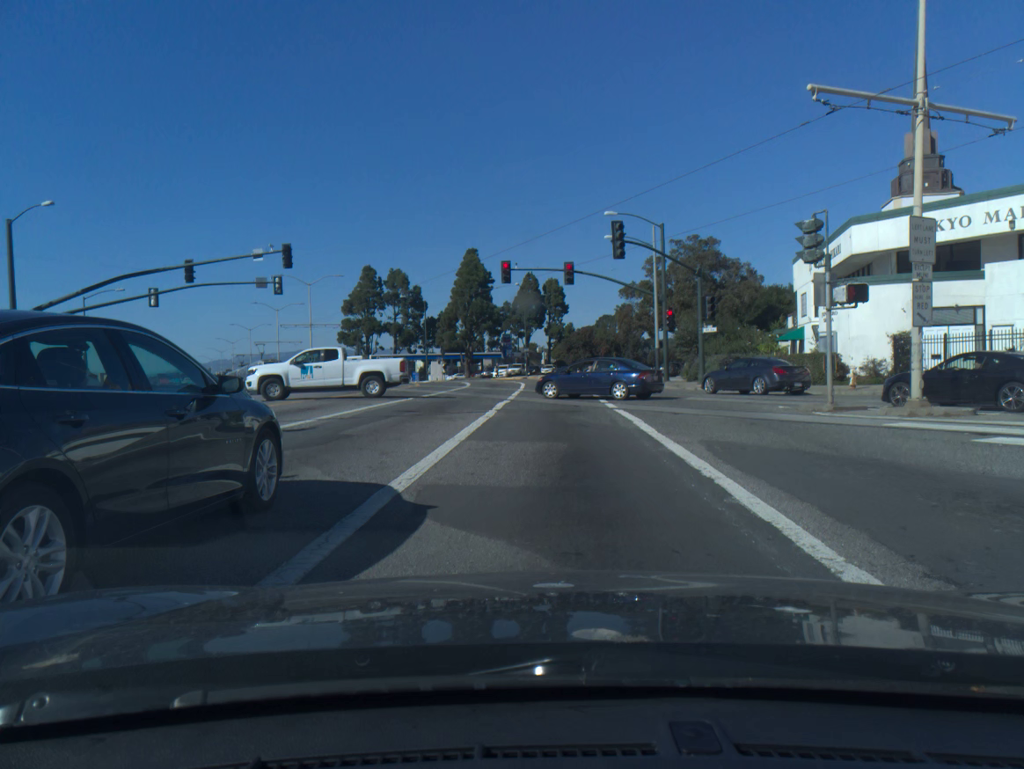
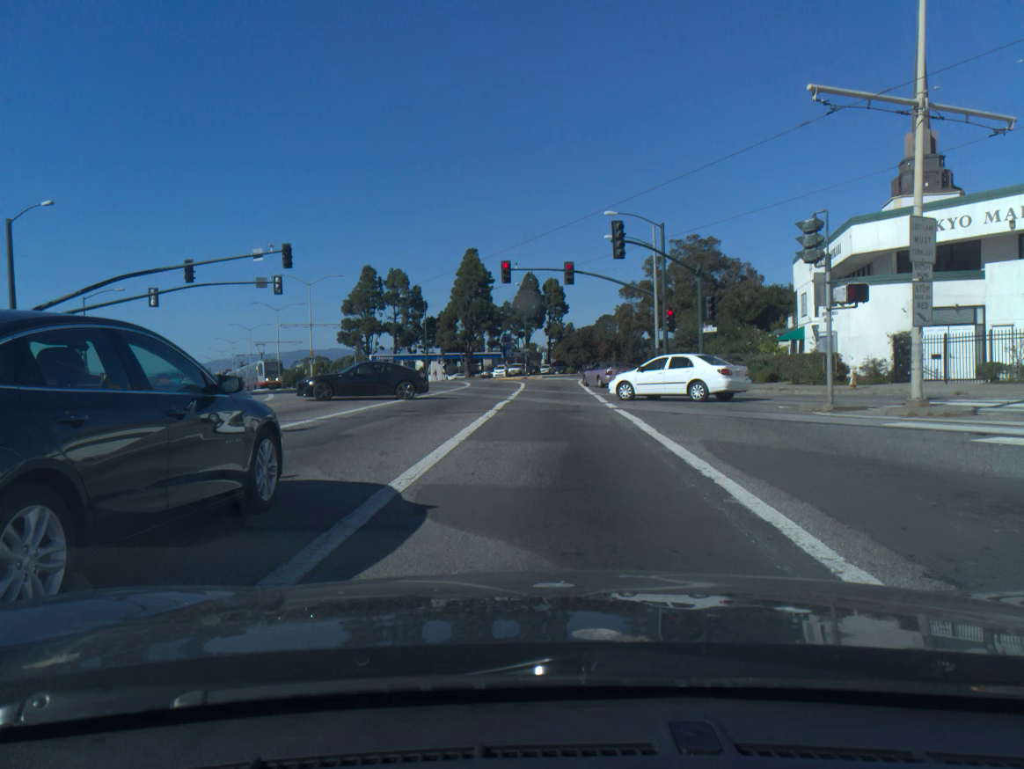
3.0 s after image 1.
(0.0, 0.0) m; 0°
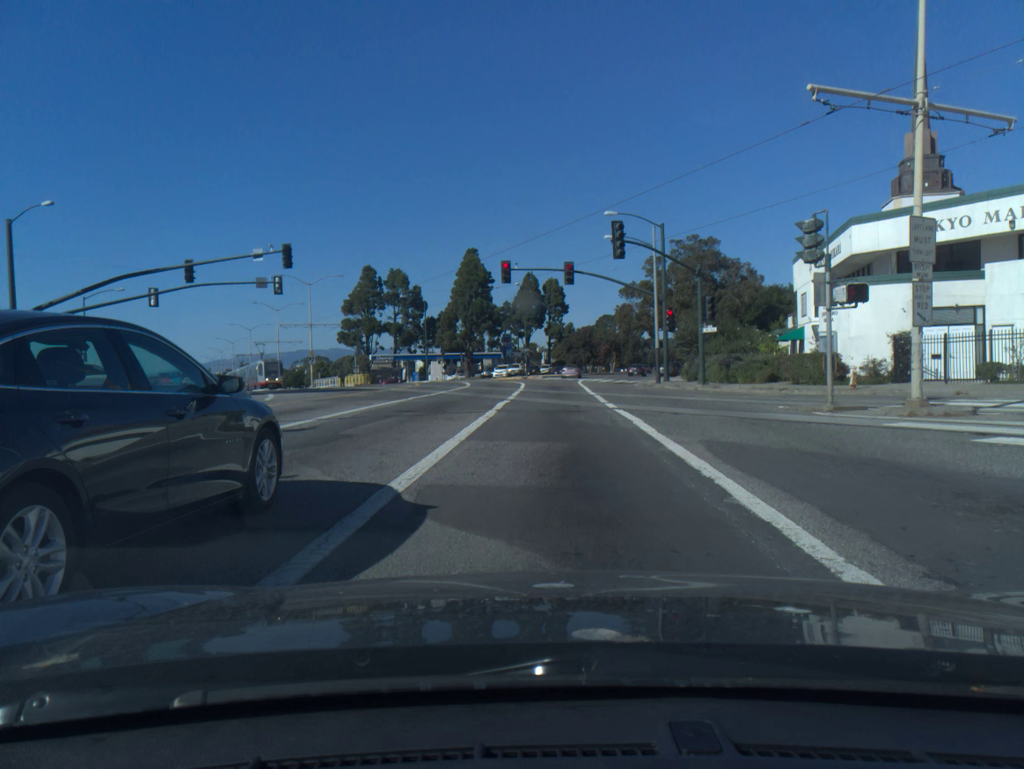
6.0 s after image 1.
(0.0, -0.1) m; 0°
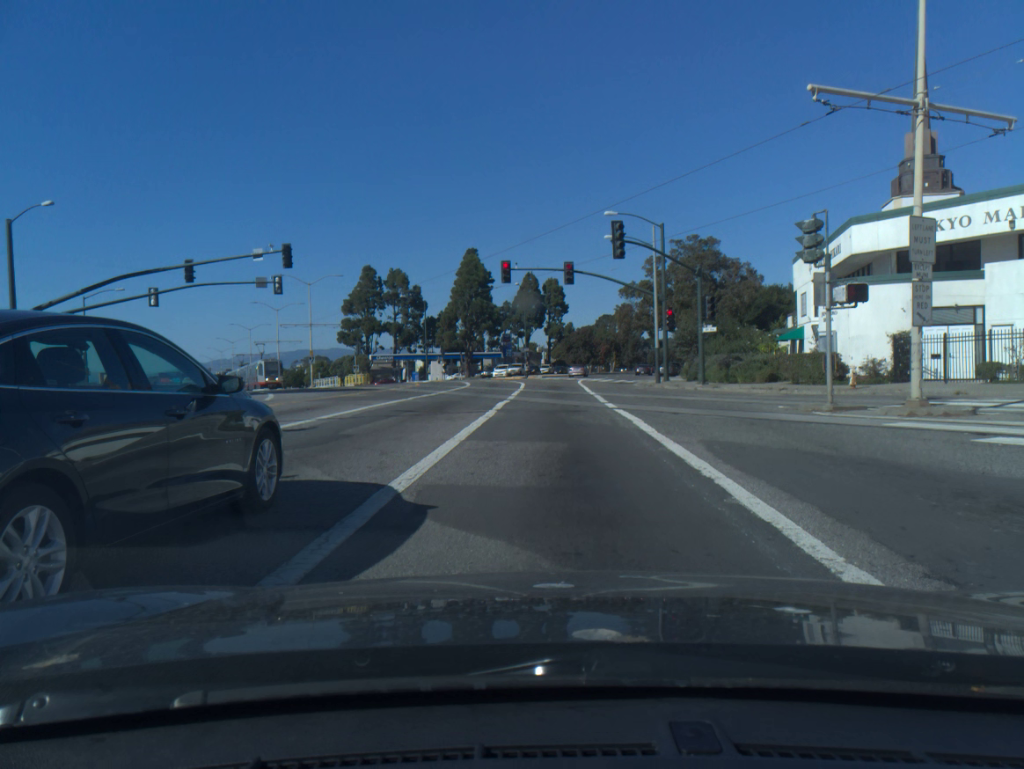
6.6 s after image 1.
(0.0, 0.0) m; 0°
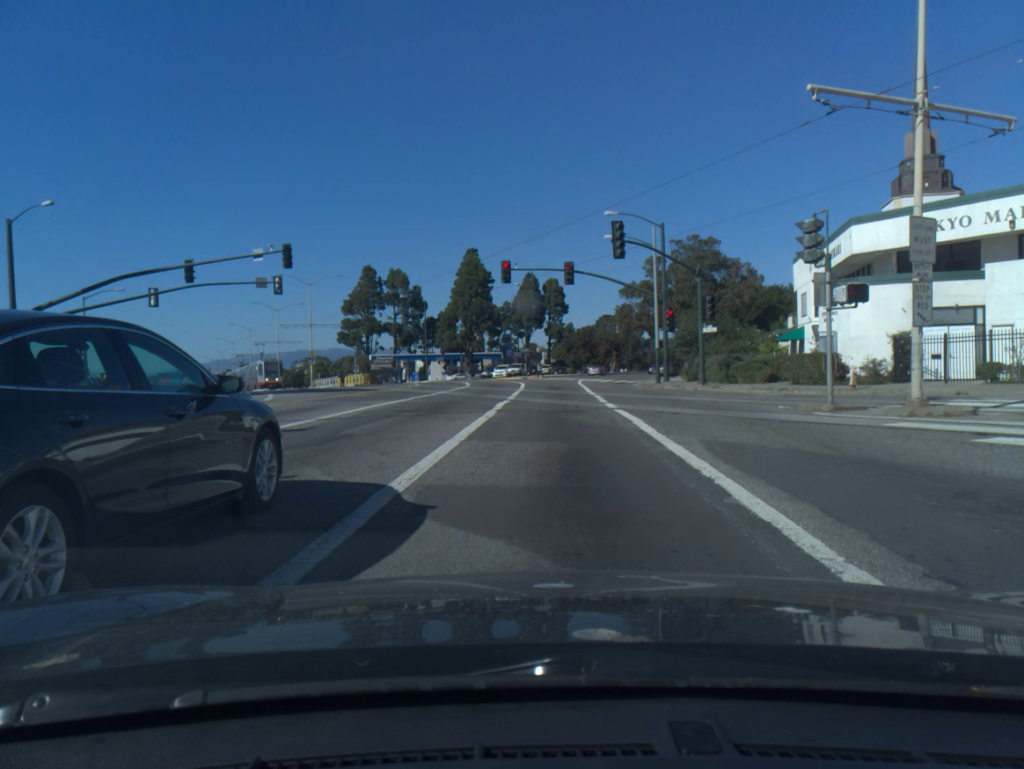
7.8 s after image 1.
(0.0, 0.0) m; 0°
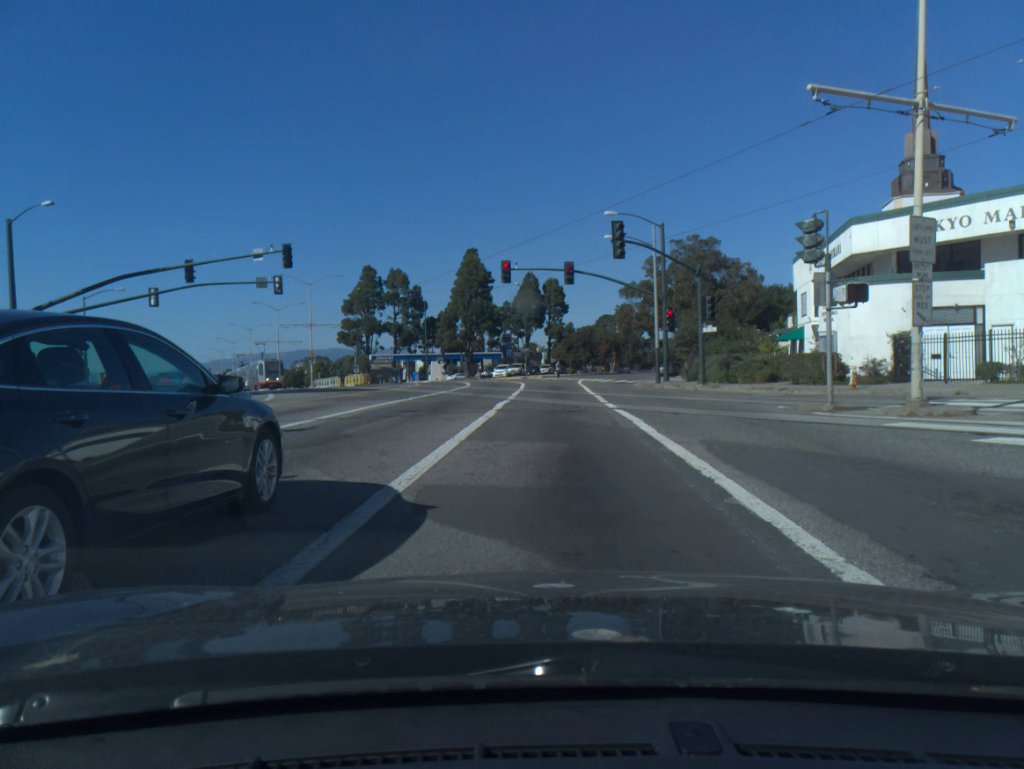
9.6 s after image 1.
(0.0, 0.0) m; 0°
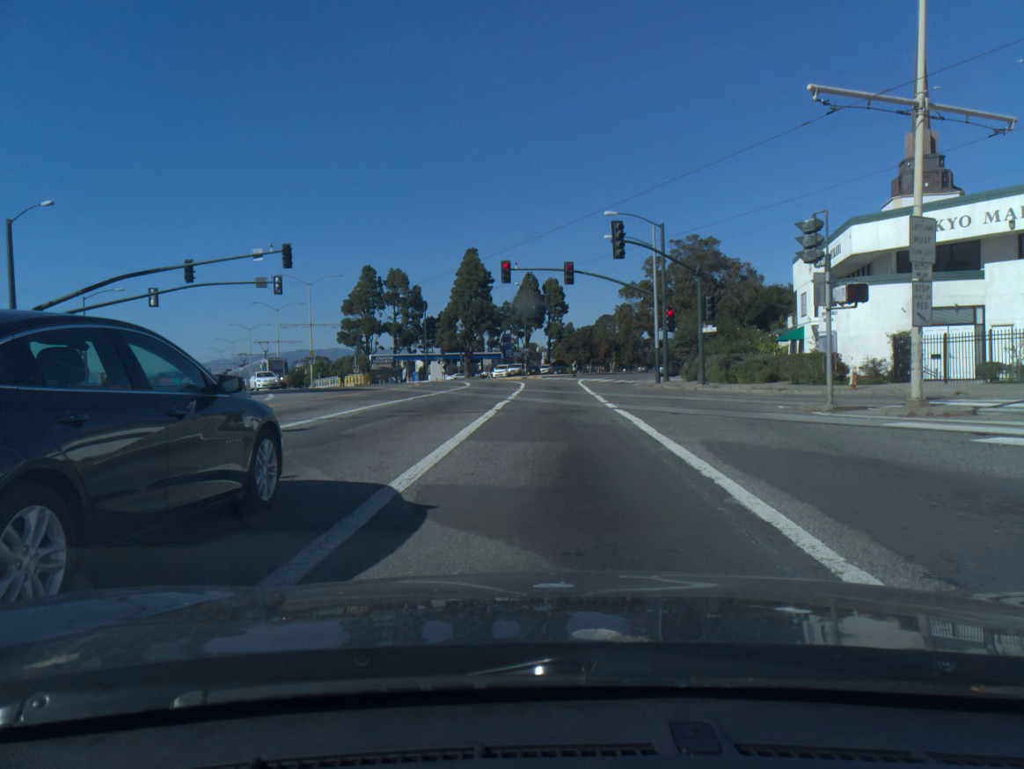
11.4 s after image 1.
(0.0, 0.0) m; 0°
